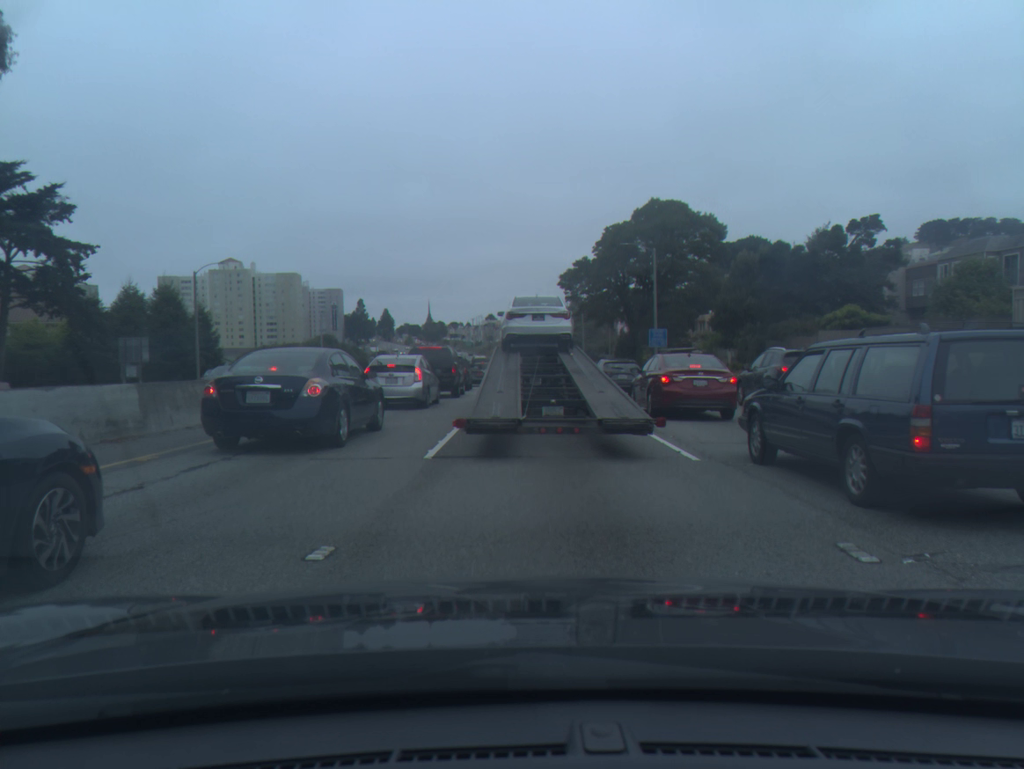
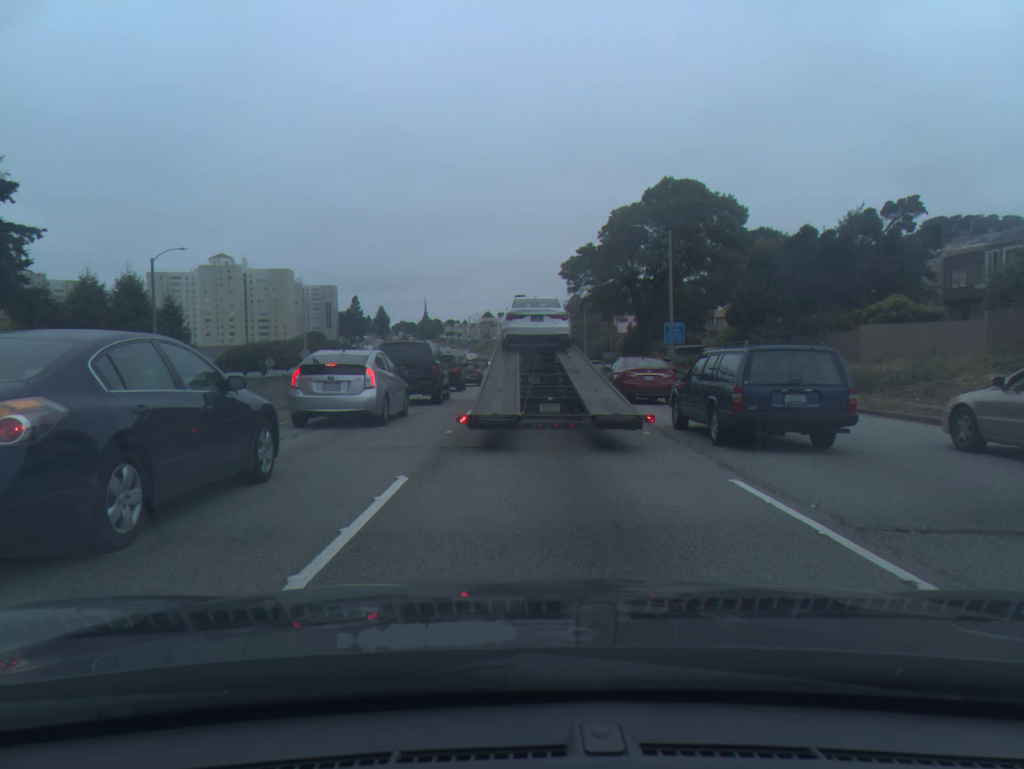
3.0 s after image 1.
(+0.1, +6.3) m; +2°
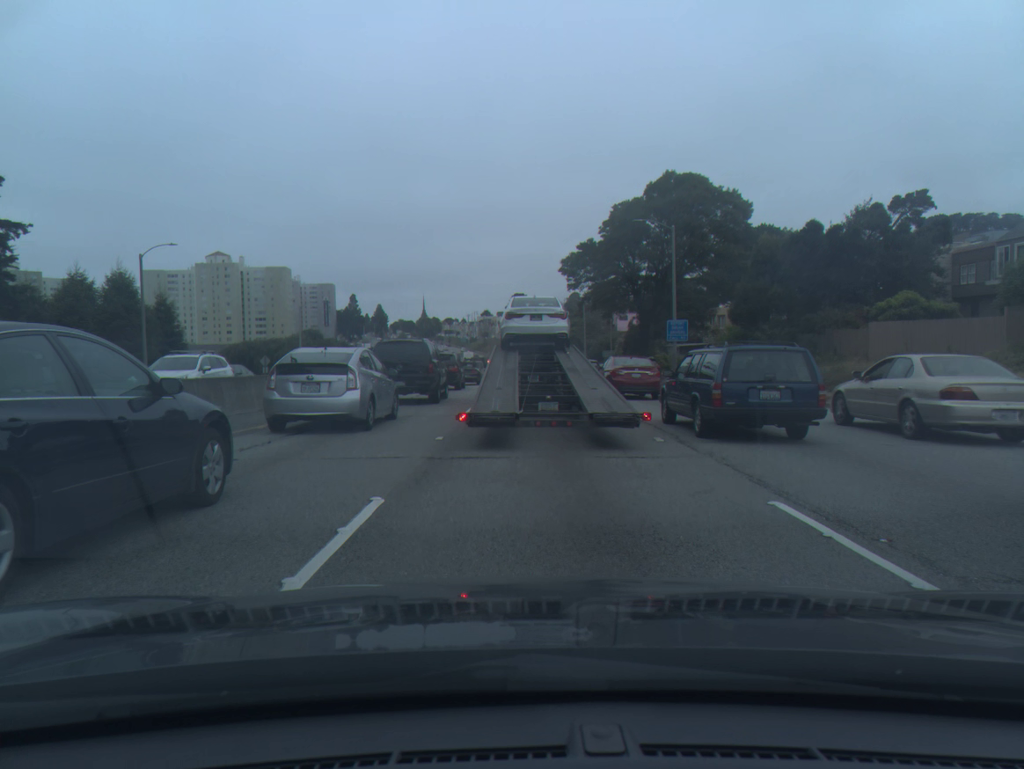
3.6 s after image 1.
(0.0, +1.3) m; 0°
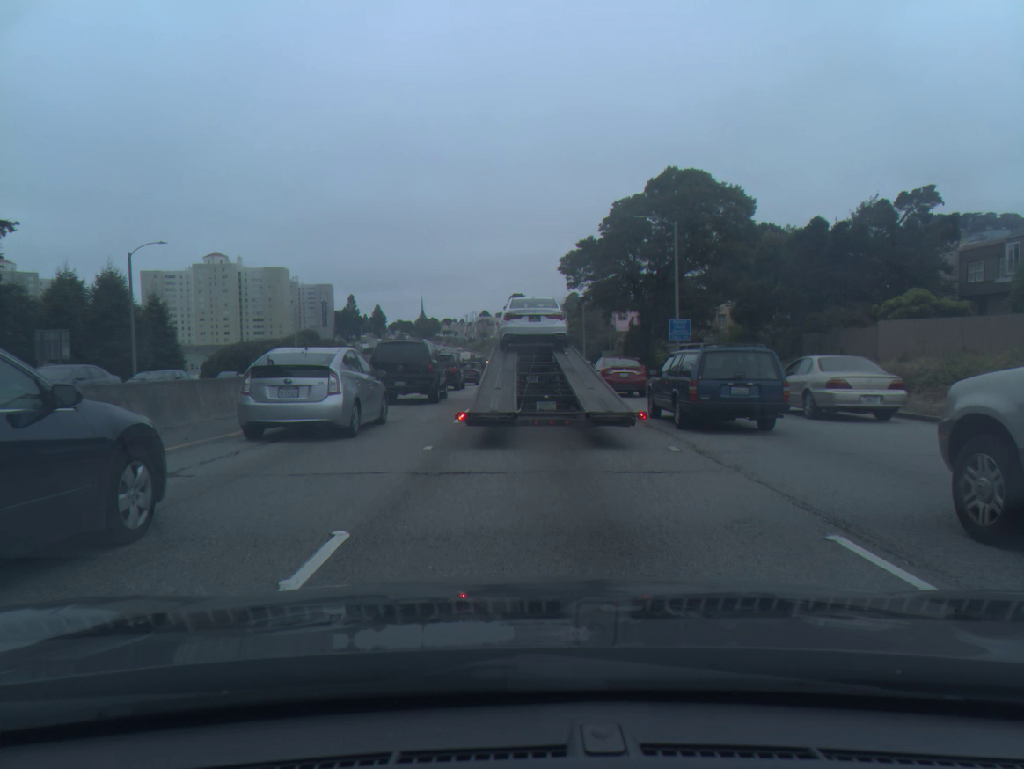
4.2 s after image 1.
(0.0, +1.3) m; 0°
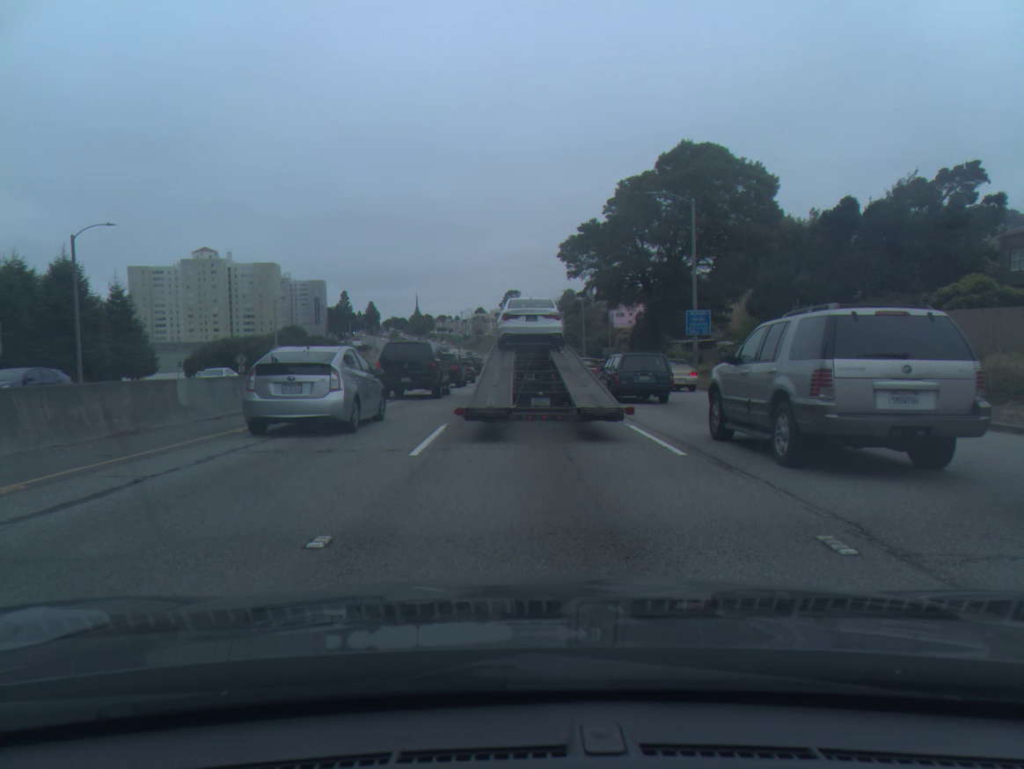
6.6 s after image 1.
(0.0, +5.6) m; 0°
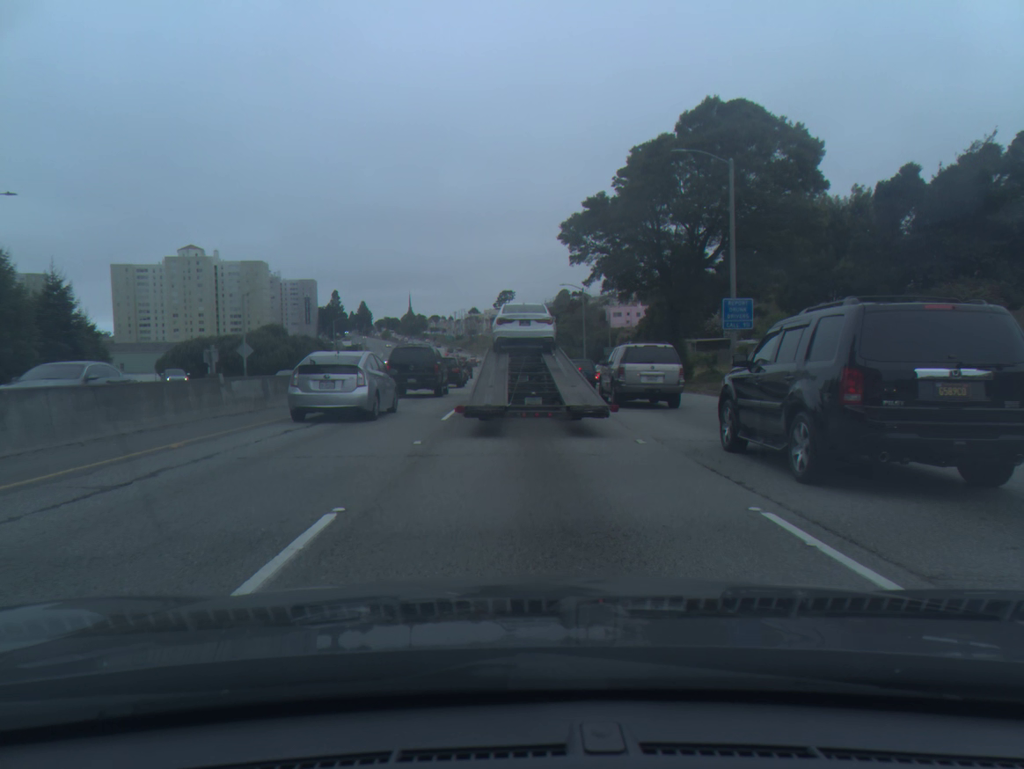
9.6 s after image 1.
(0.0, +8.1) m; +1°
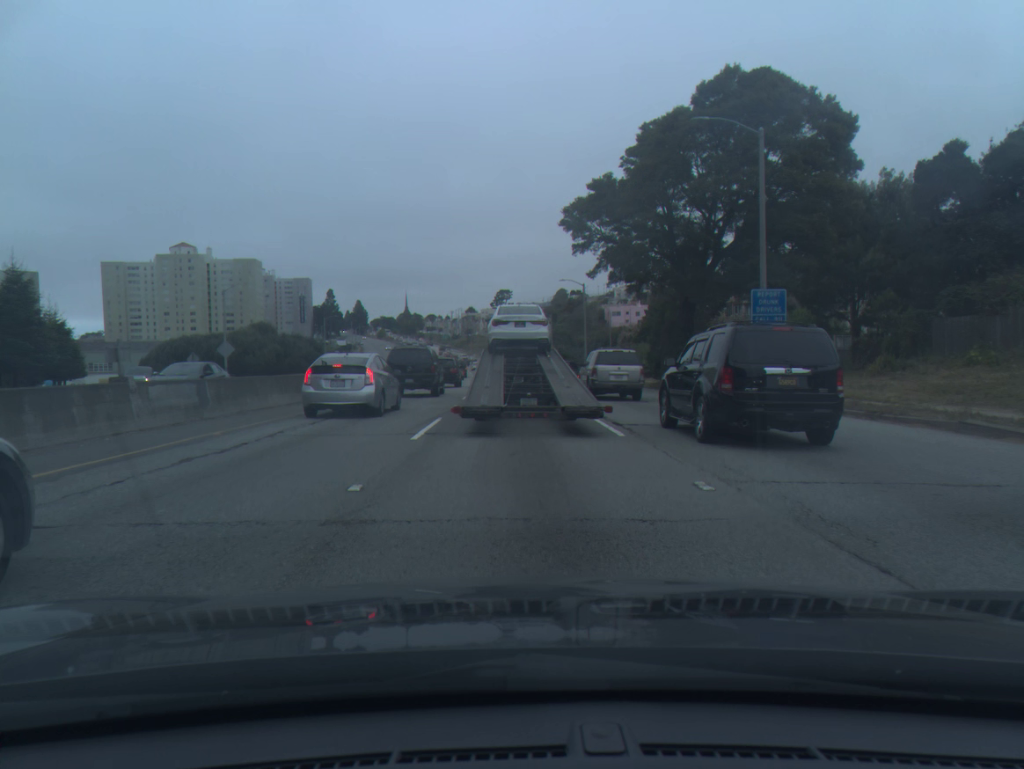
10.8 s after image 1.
(0.0, +4.1) m; 0°
